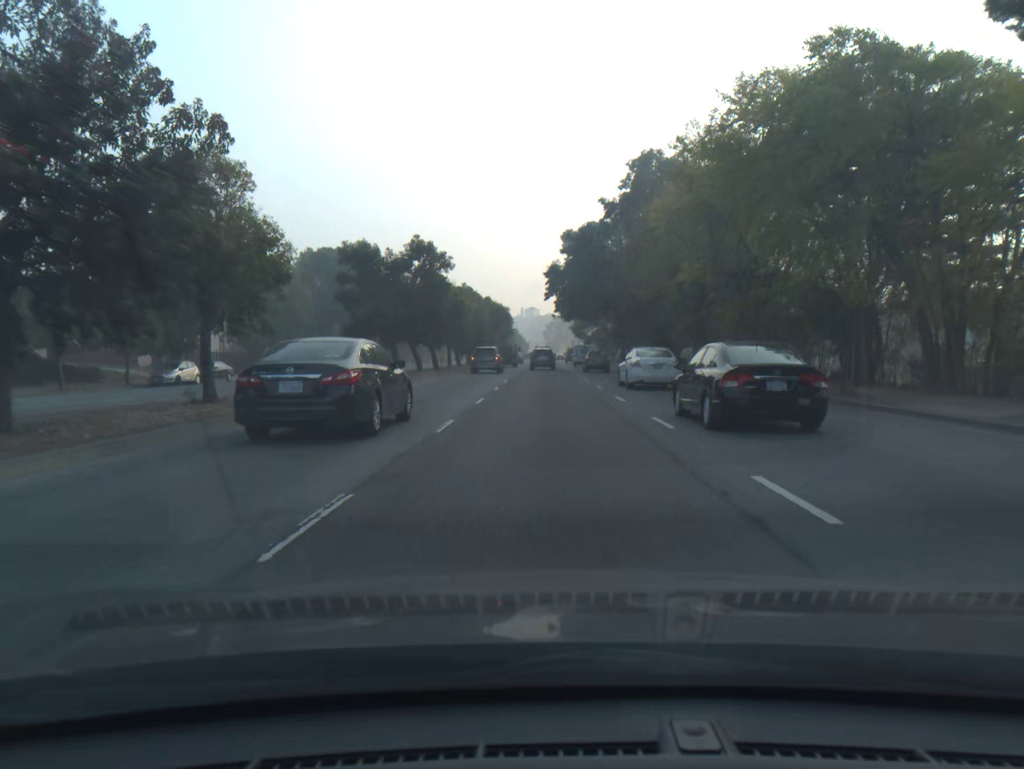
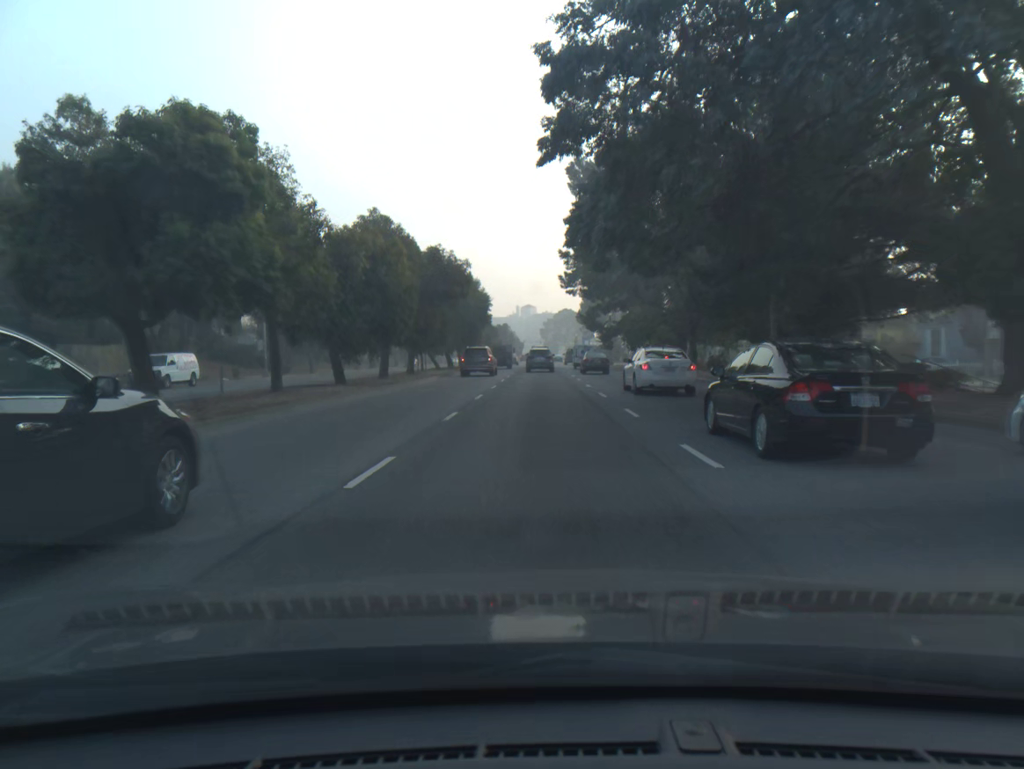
(+0.2, +40.7) m; 0°
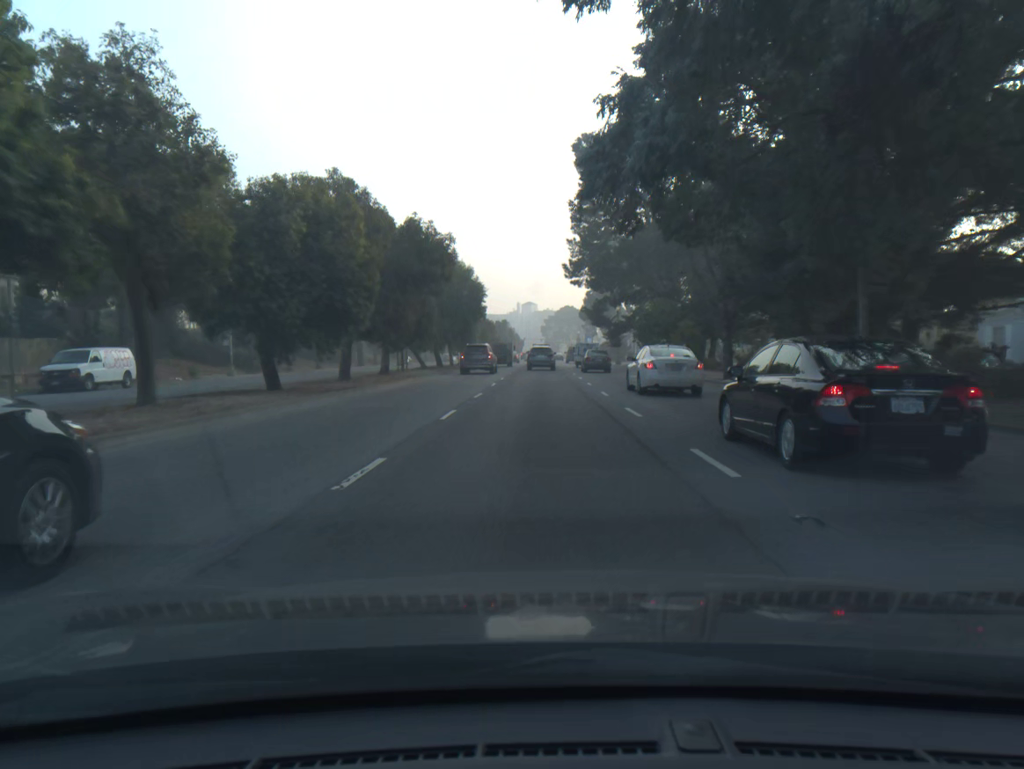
(0.0, +7.7) m; 0°
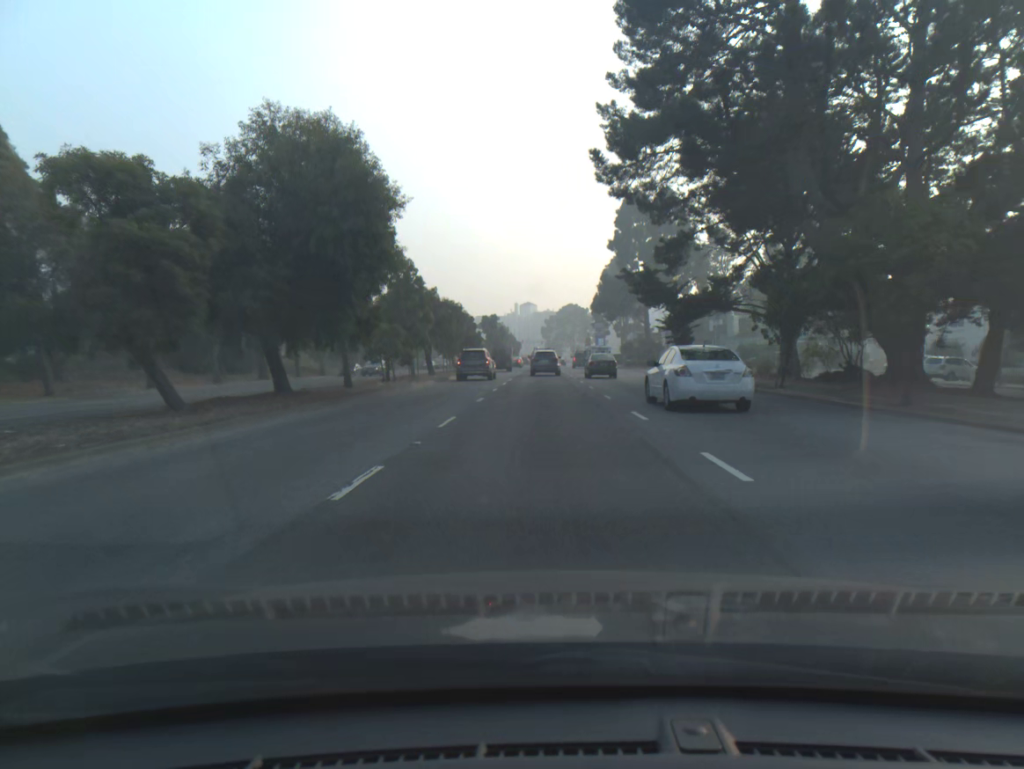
(+0.1, +36.8) m; 0°
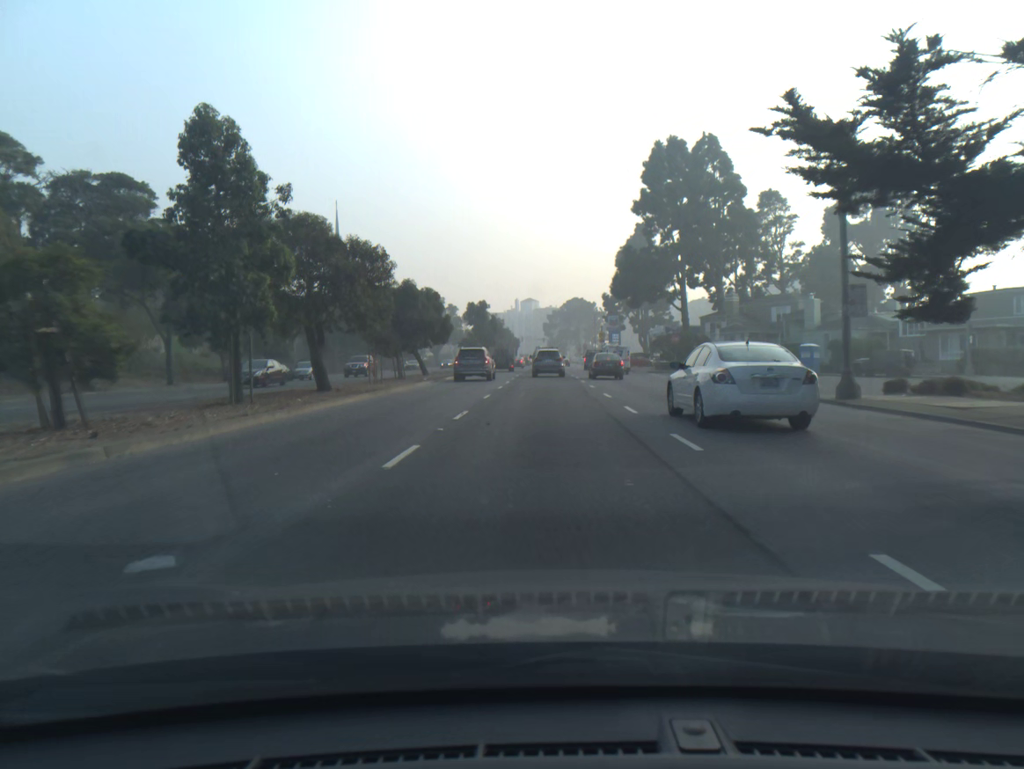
(-0.1, +27.0) m; 0°
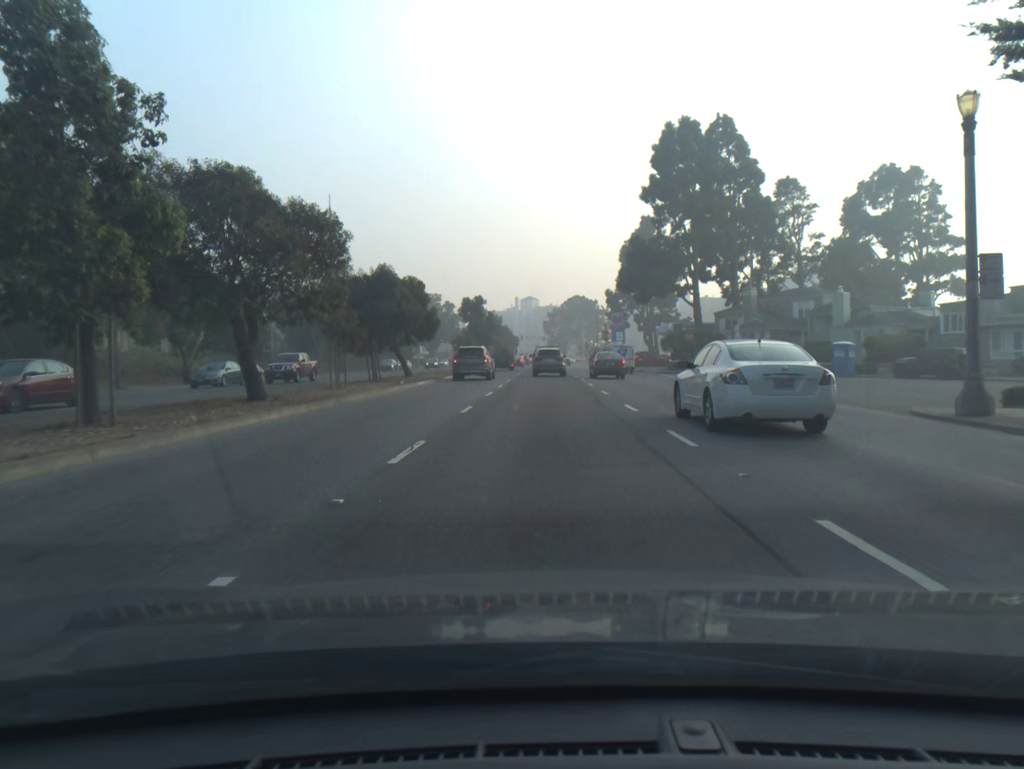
(0.0, +6.4) m; 0°
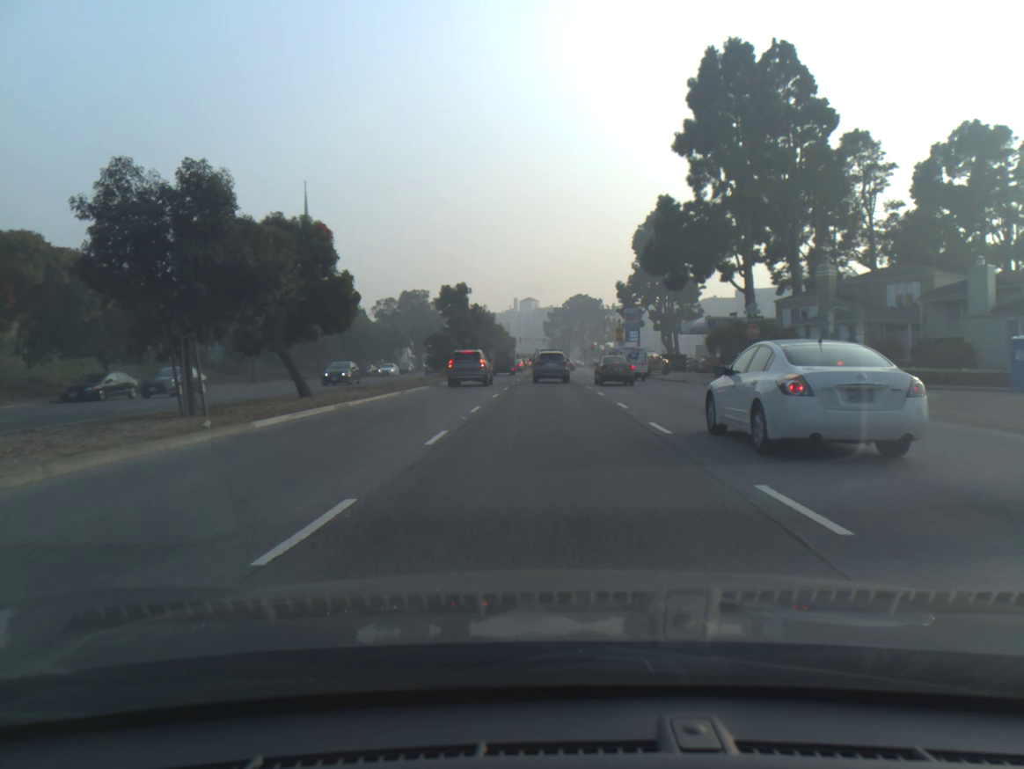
(0.0, +19.1) m; 0°
